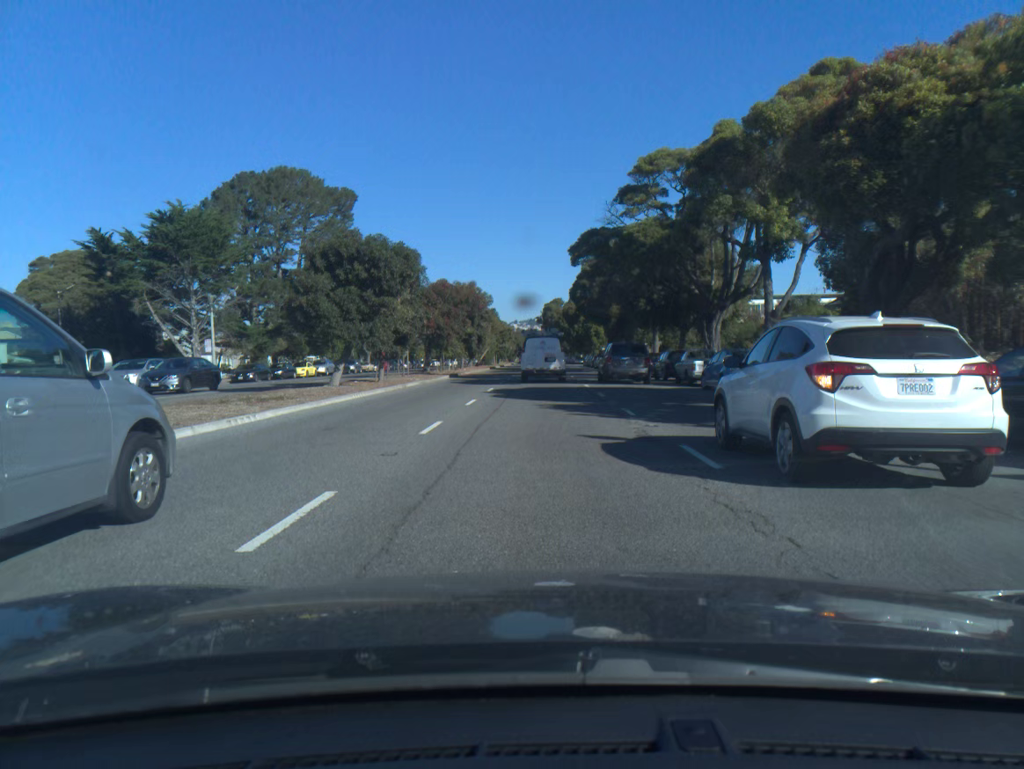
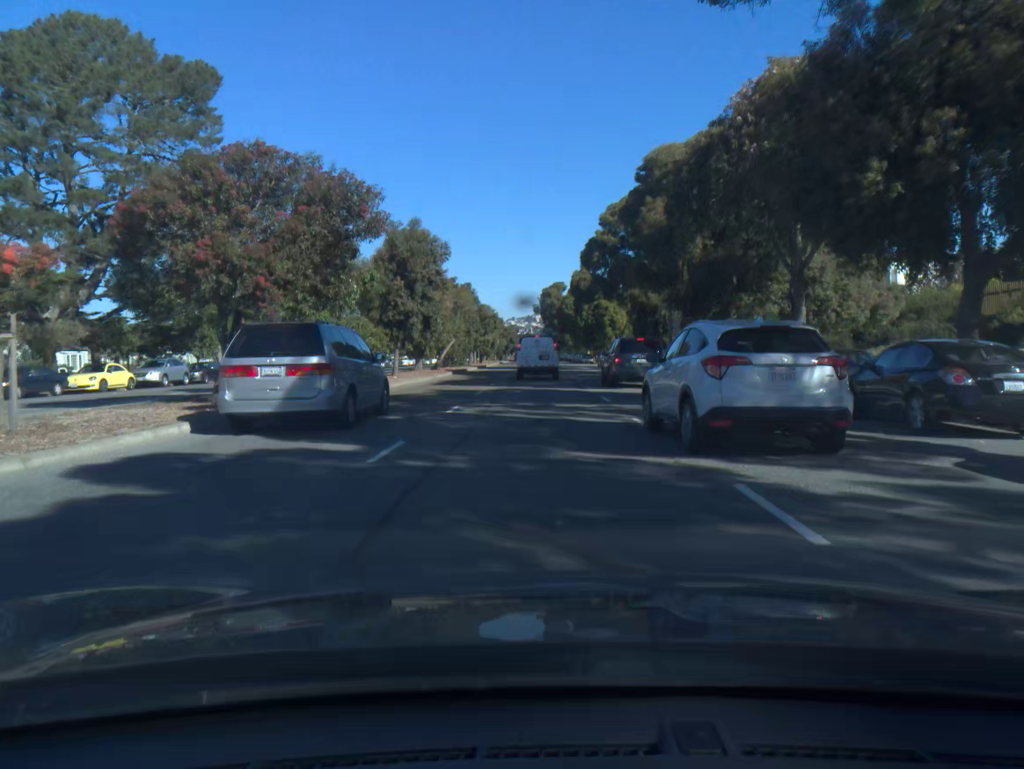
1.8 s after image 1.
(0.0, +32.9) m; 0°
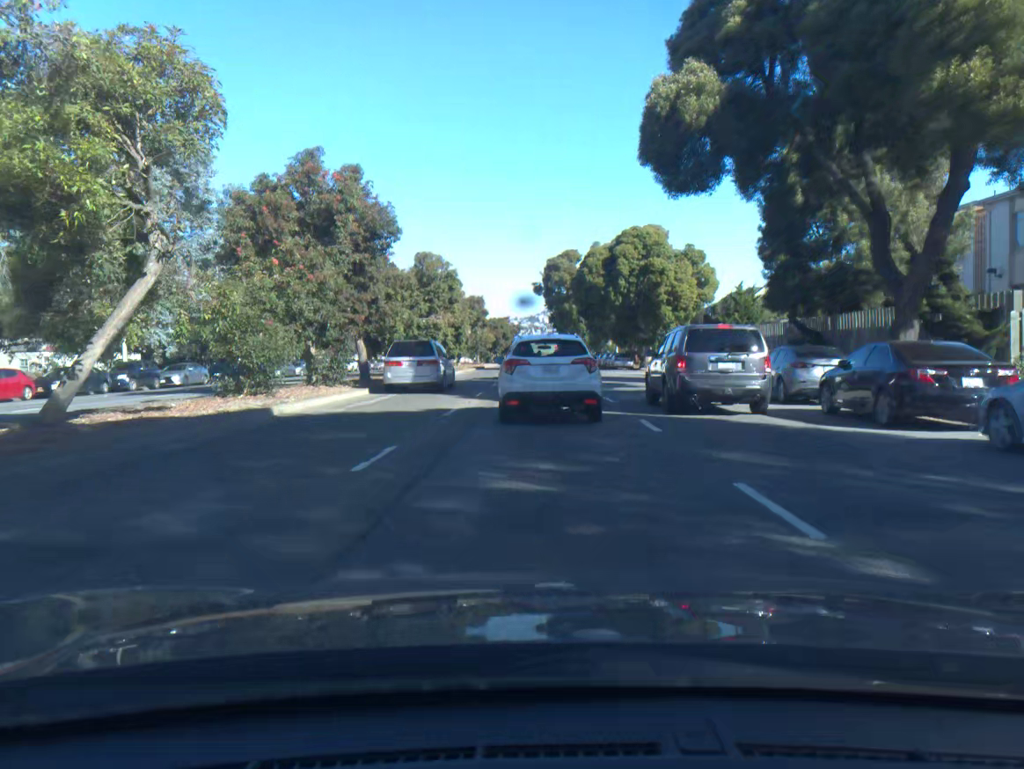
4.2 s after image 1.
(0.0, +44.2) m; 0°
